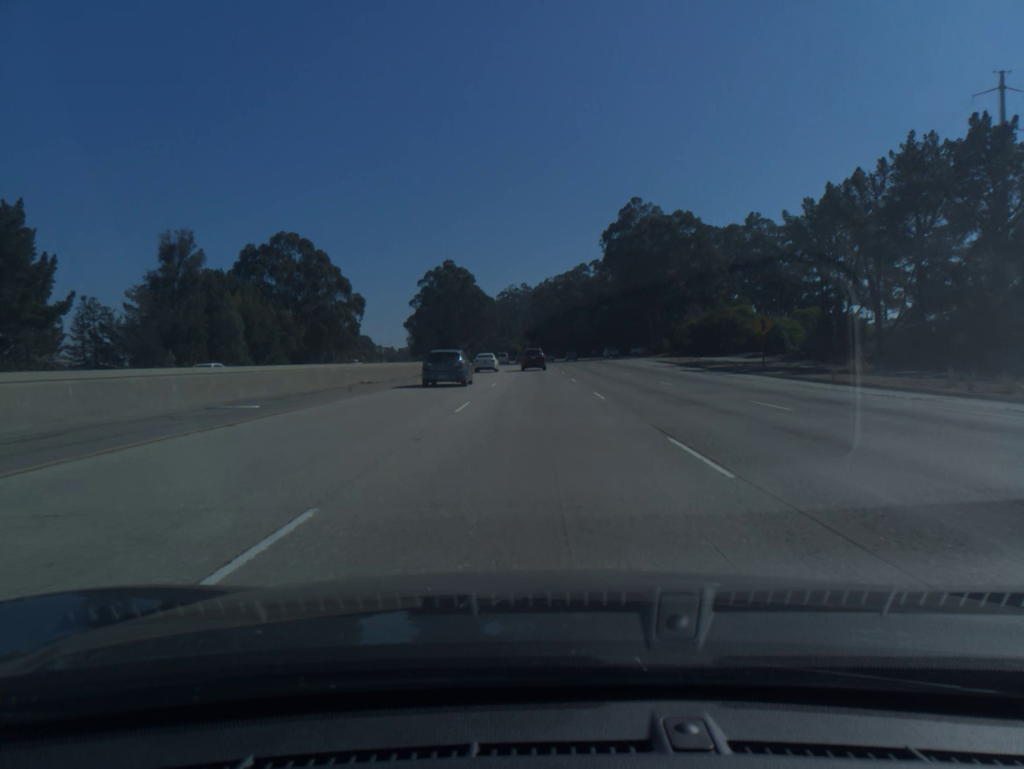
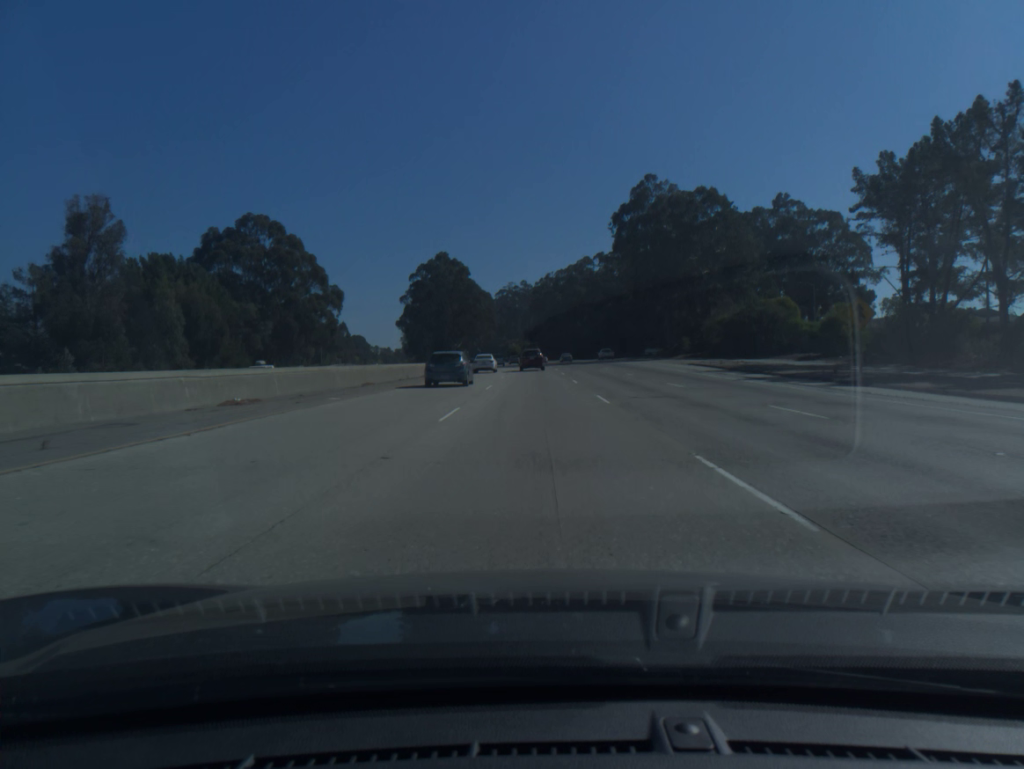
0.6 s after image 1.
(0.0, +16.7) m; 0°
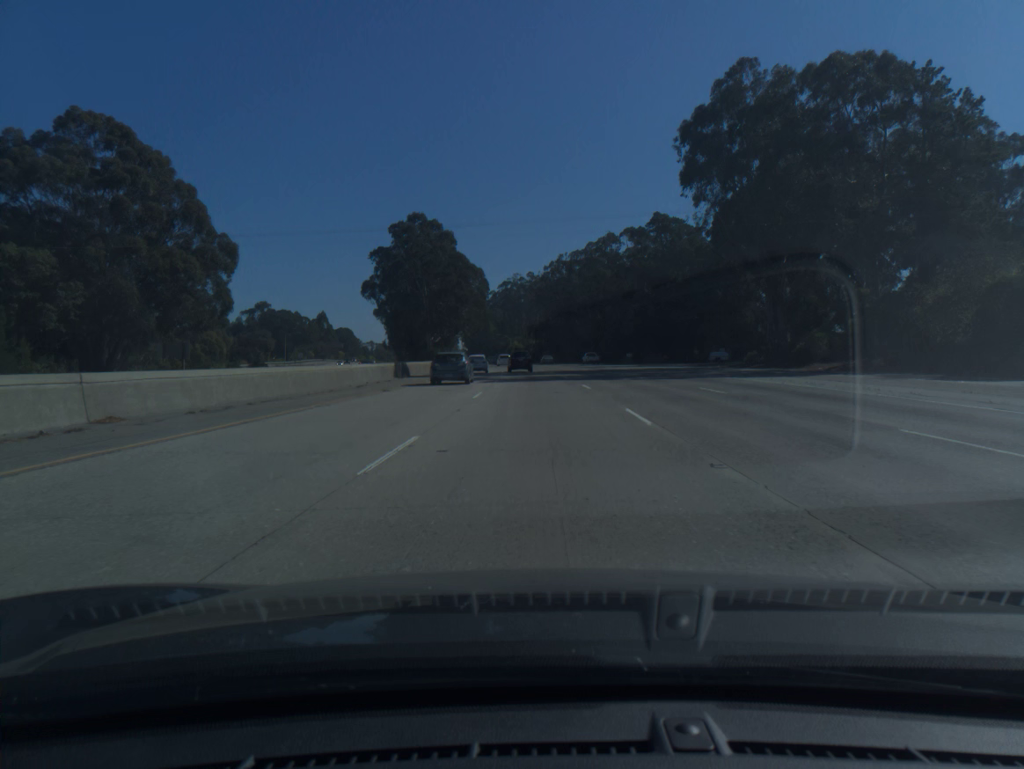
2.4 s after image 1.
(-0.2, +50.4) m; 0°
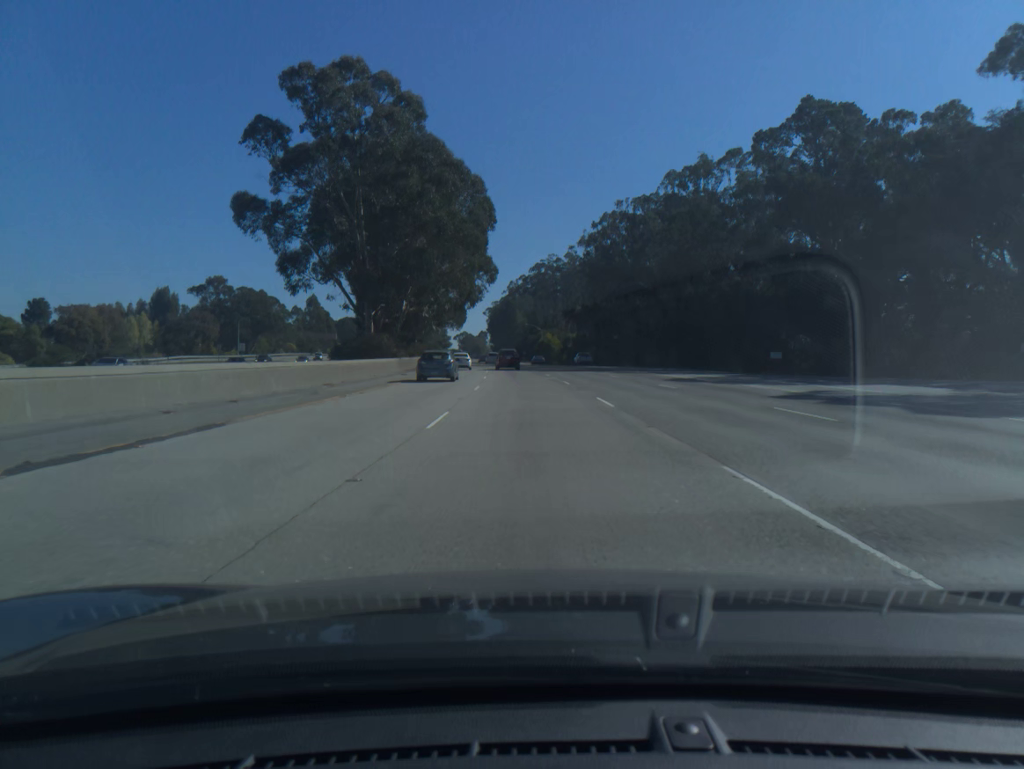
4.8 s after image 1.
(-1.1, +67.7) m; -2°
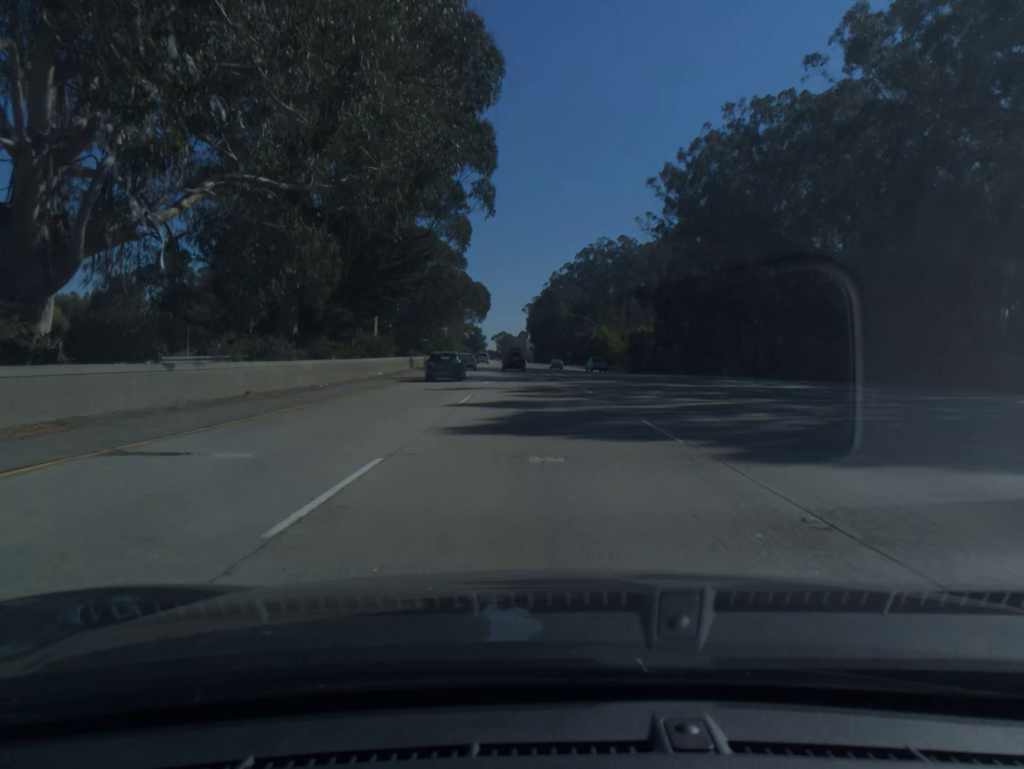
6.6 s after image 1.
(-1.4, +51.4) m; -3°
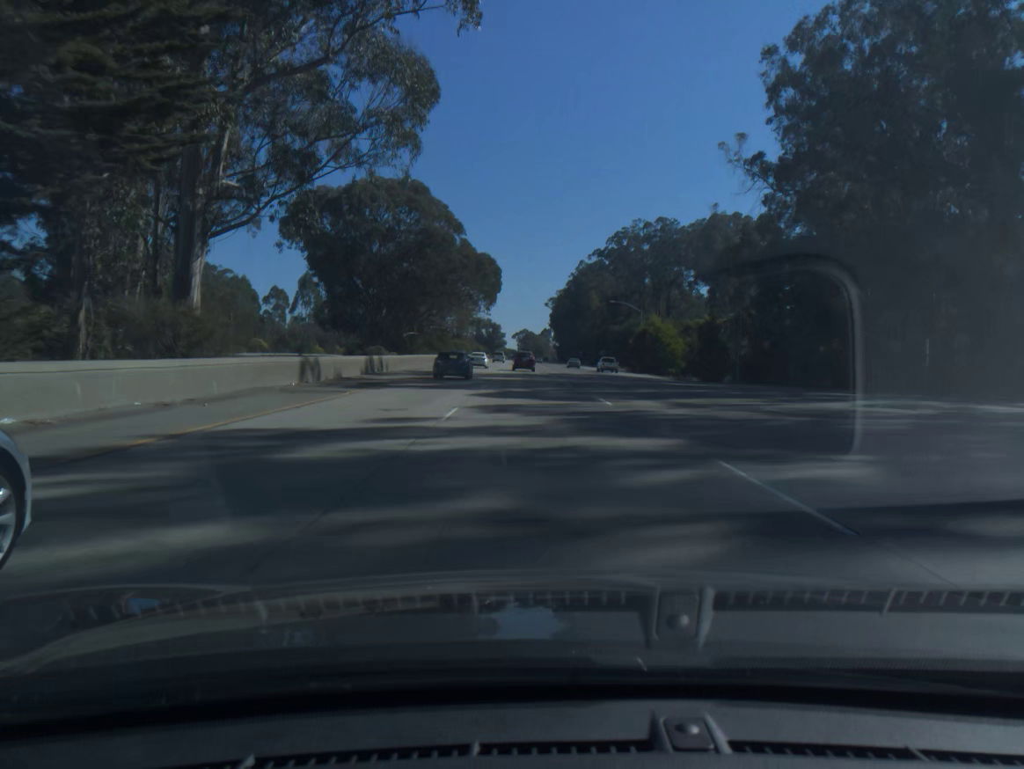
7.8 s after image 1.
(-0.5, +34.7) m; -2°
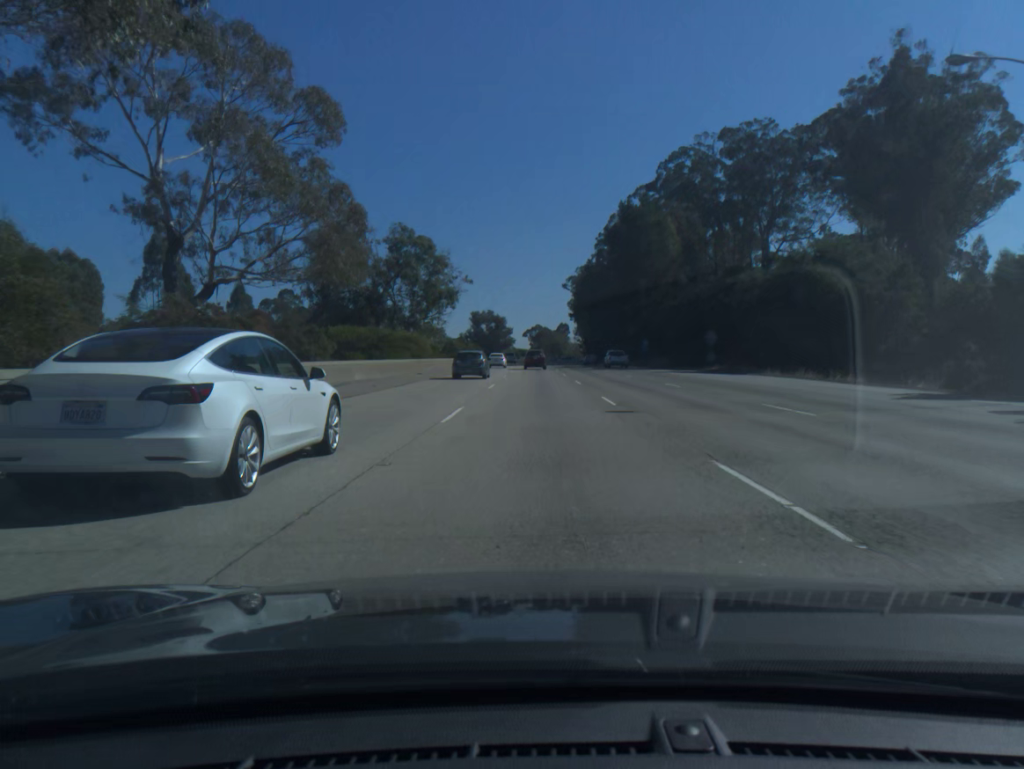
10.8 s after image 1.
(-1.4, +87.8) m; -1°
